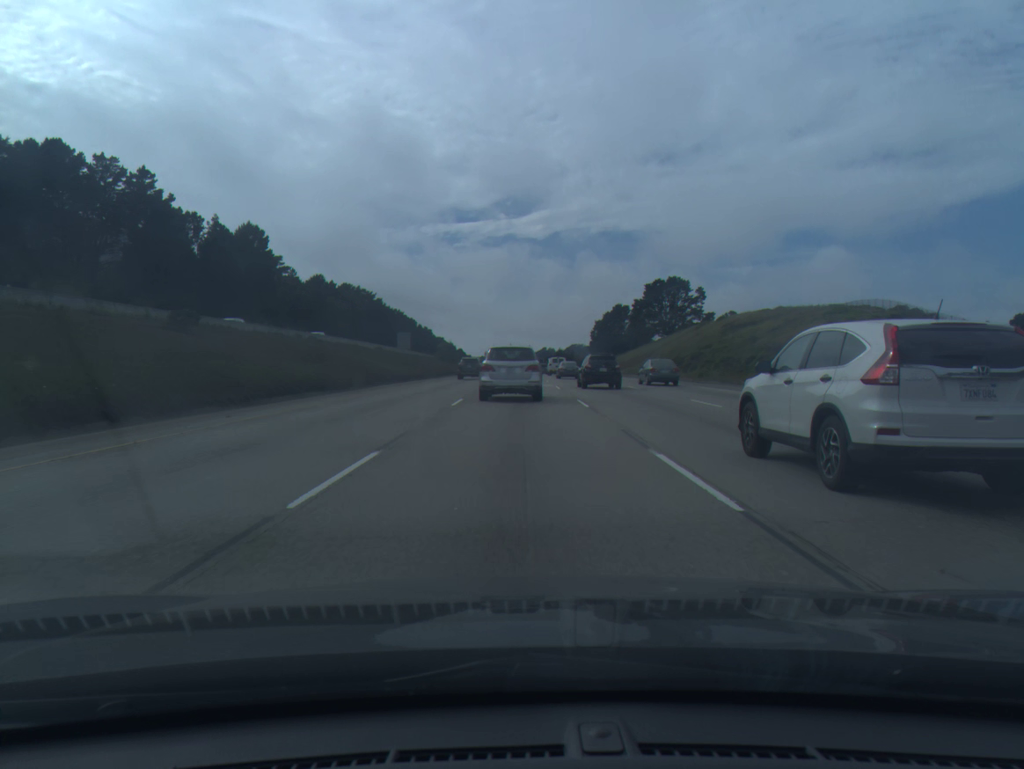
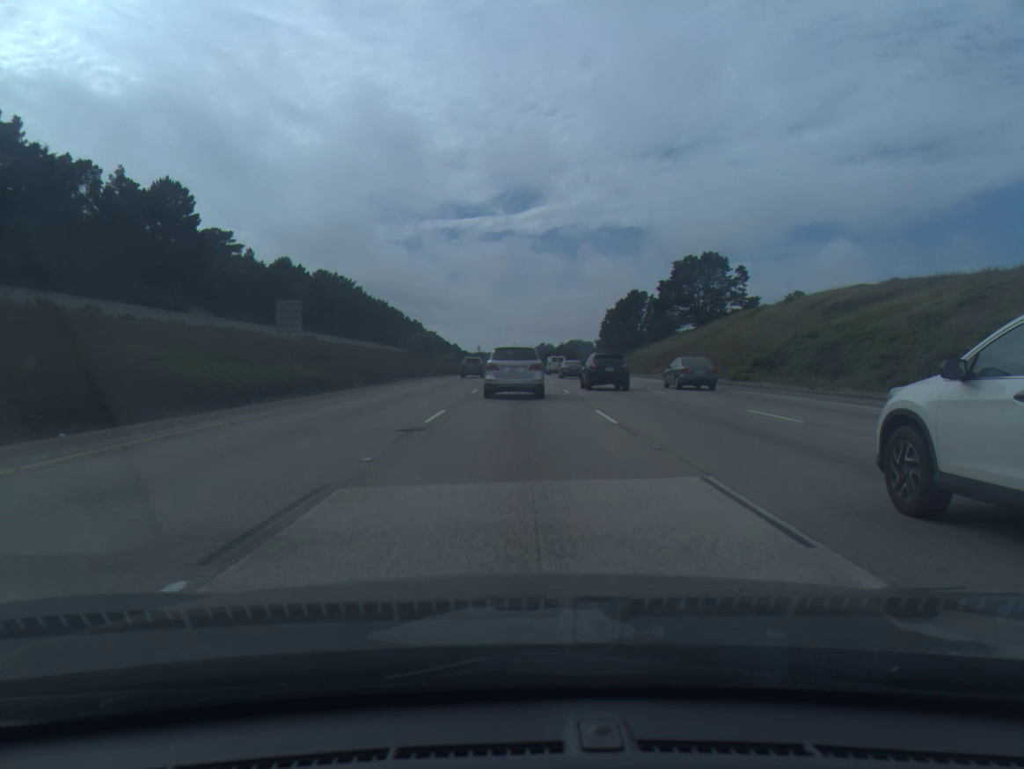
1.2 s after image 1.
(0.0, +35.4) m; 0°
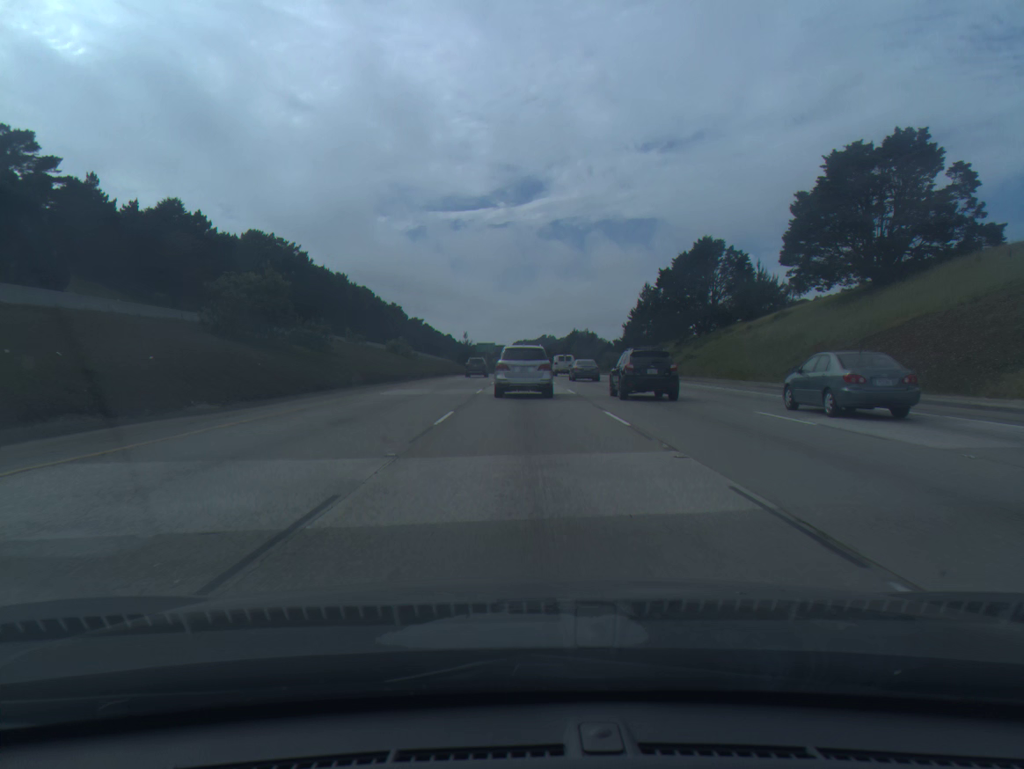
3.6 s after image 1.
(0.0, +73.1) m; 0°
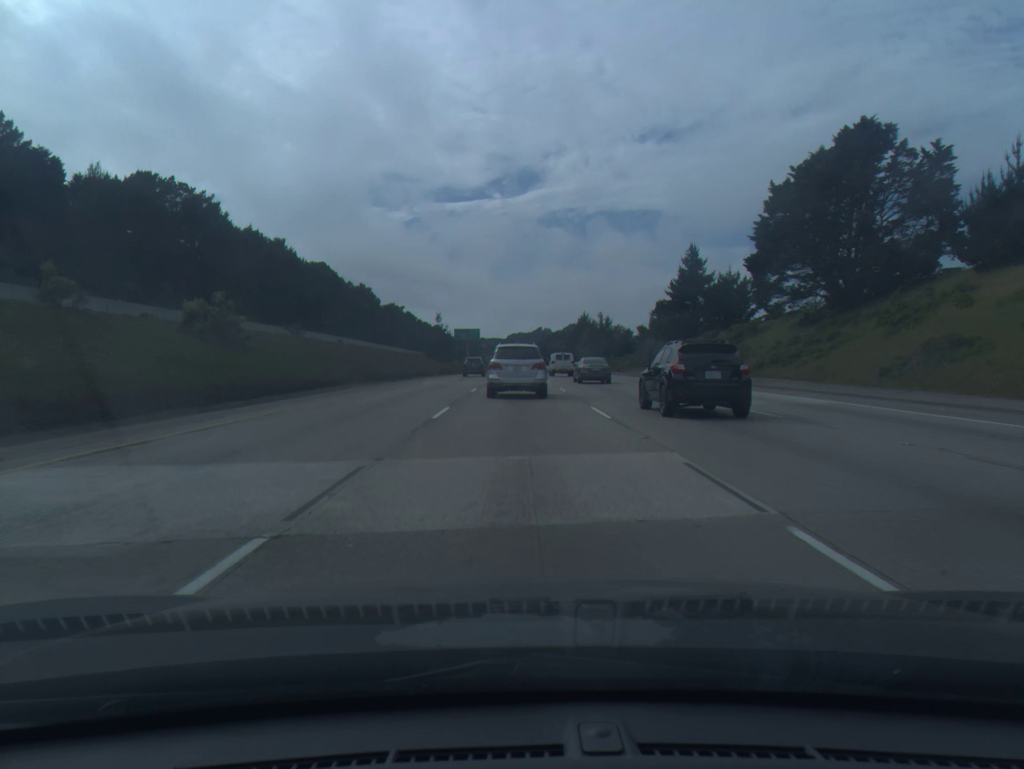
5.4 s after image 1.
(+0.3, +57.0) m; 0°
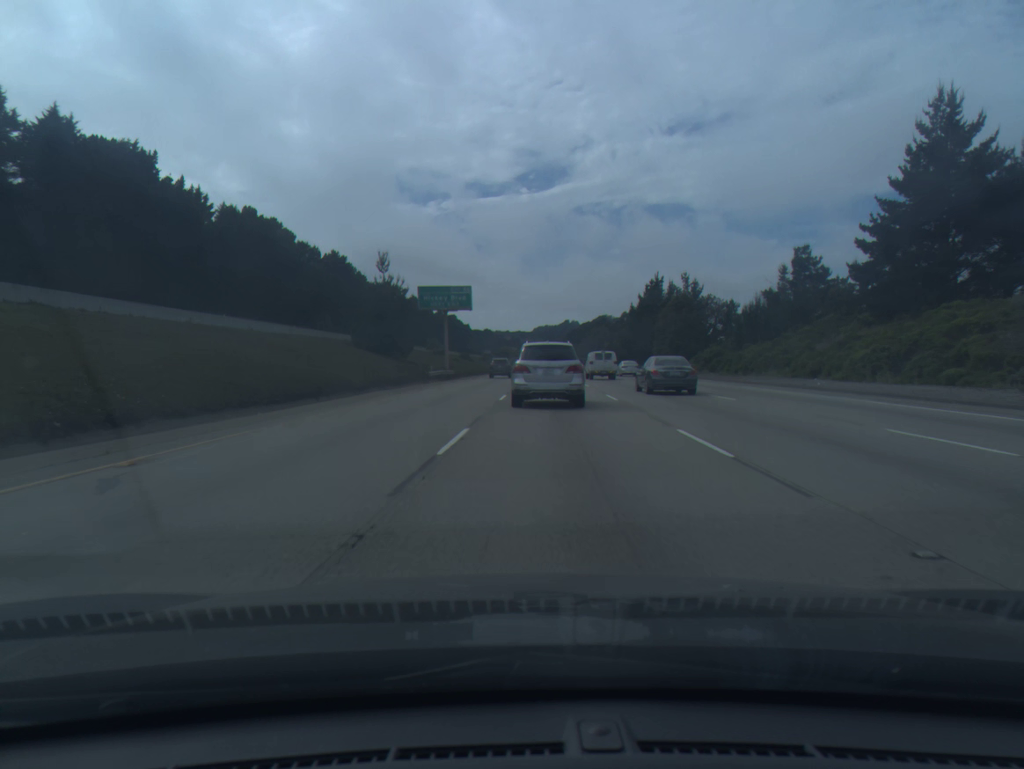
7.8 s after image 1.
(-0.7, +79.4) m; -2°
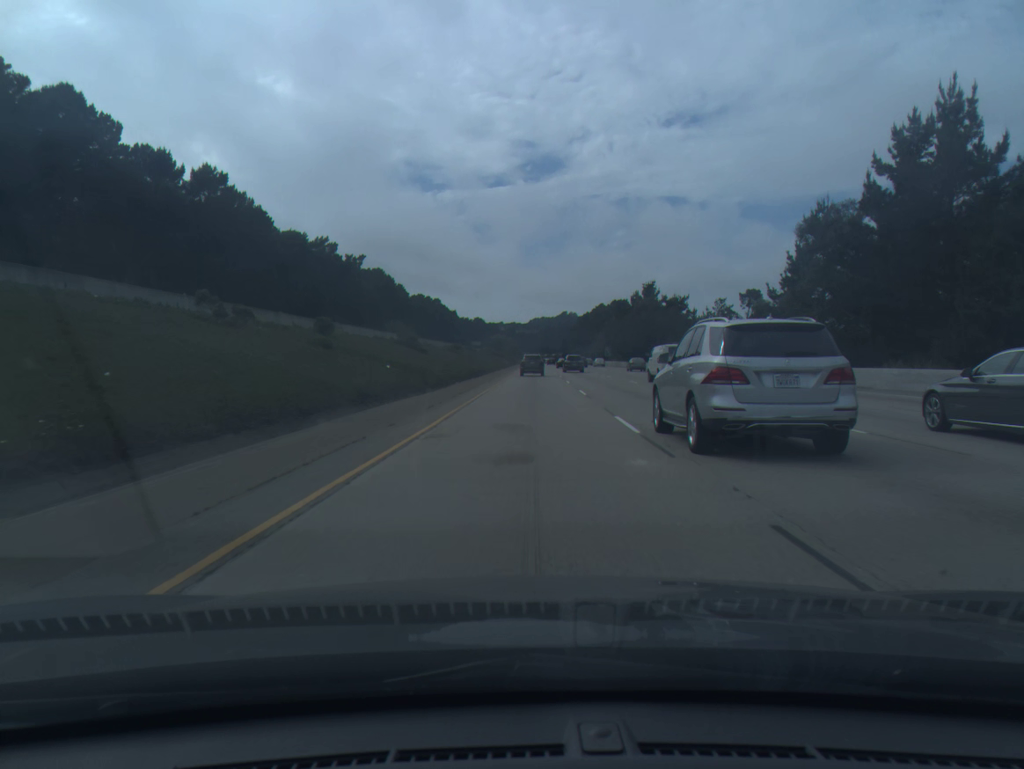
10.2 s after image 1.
(-0.7, +84.6) m; 0°
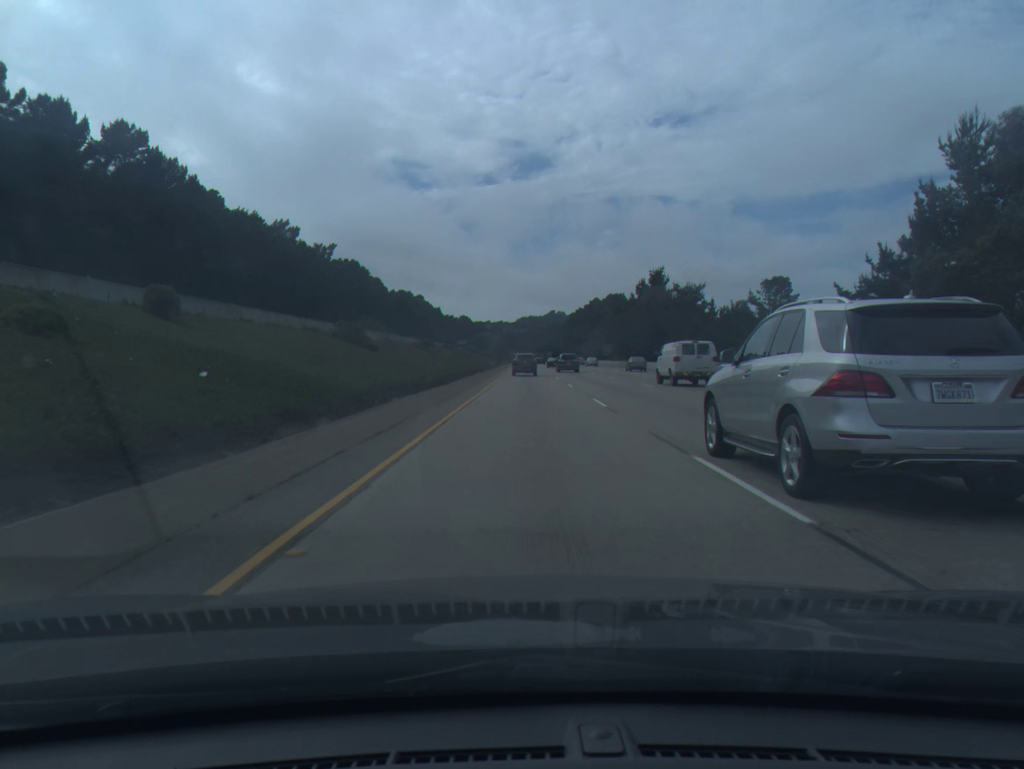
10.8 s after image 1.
(+0.2, +21.9) m; +1°
